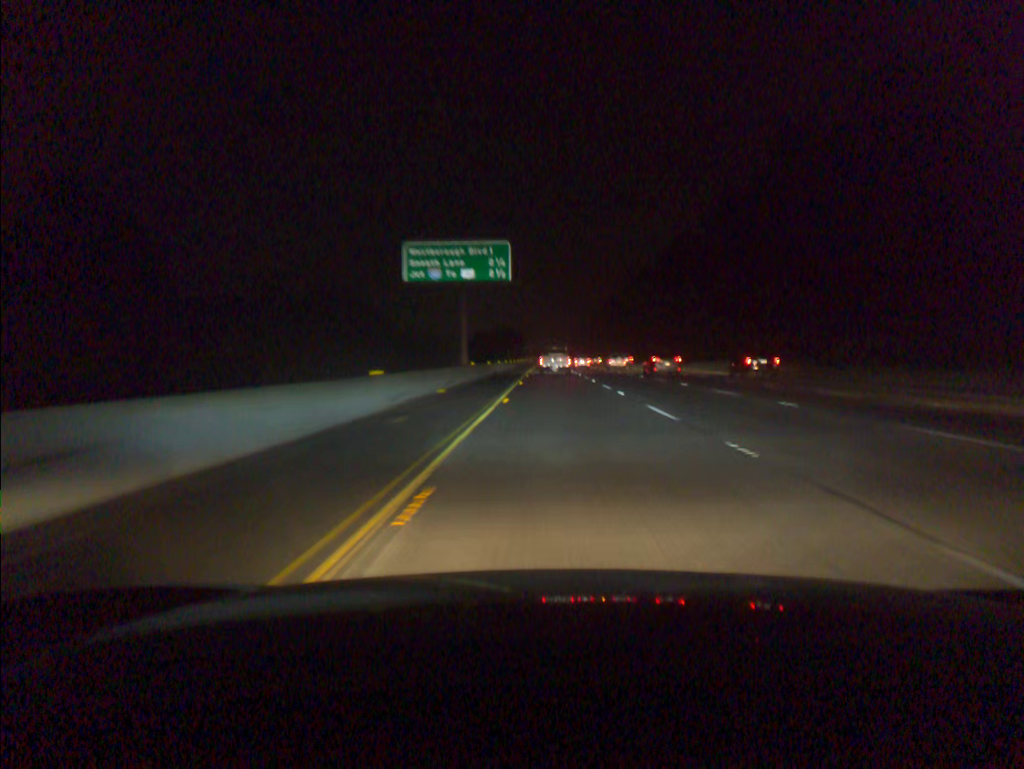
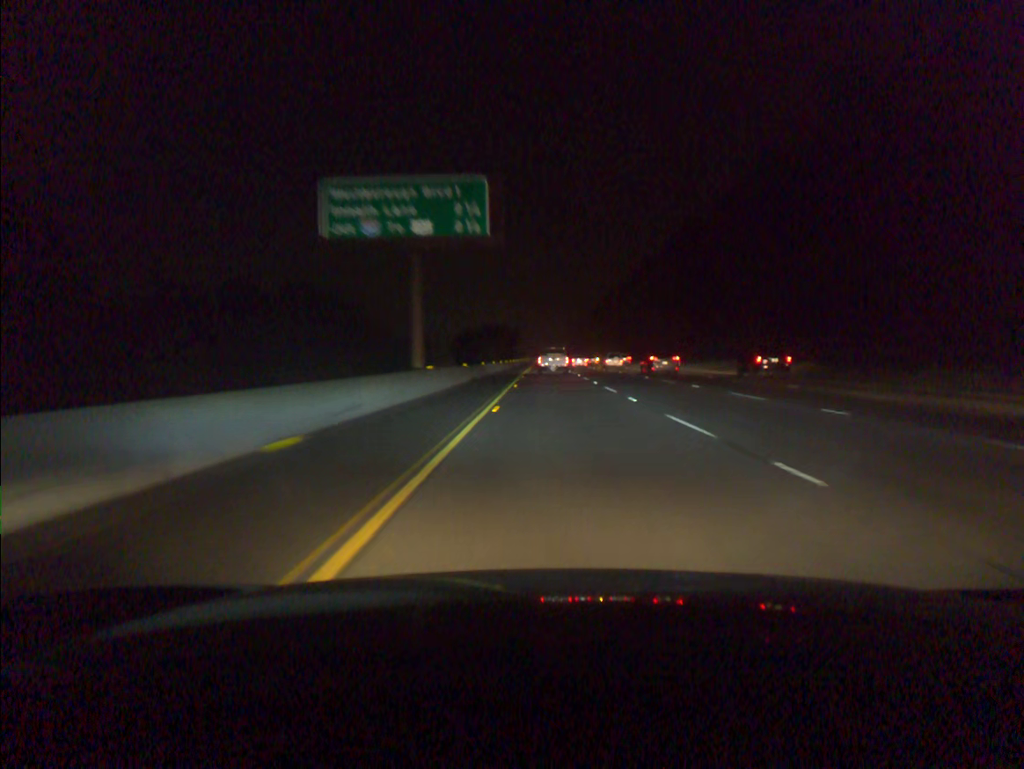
(0.0, +17.9) m; 0°
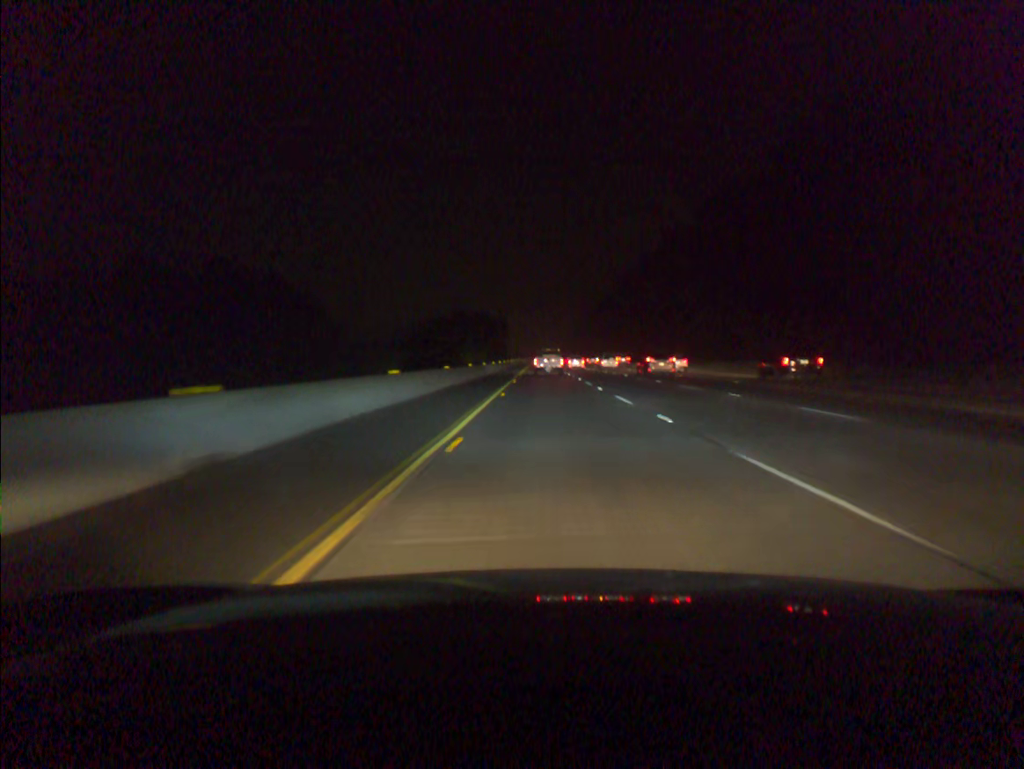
(+0.1, +36.1) m; 0°
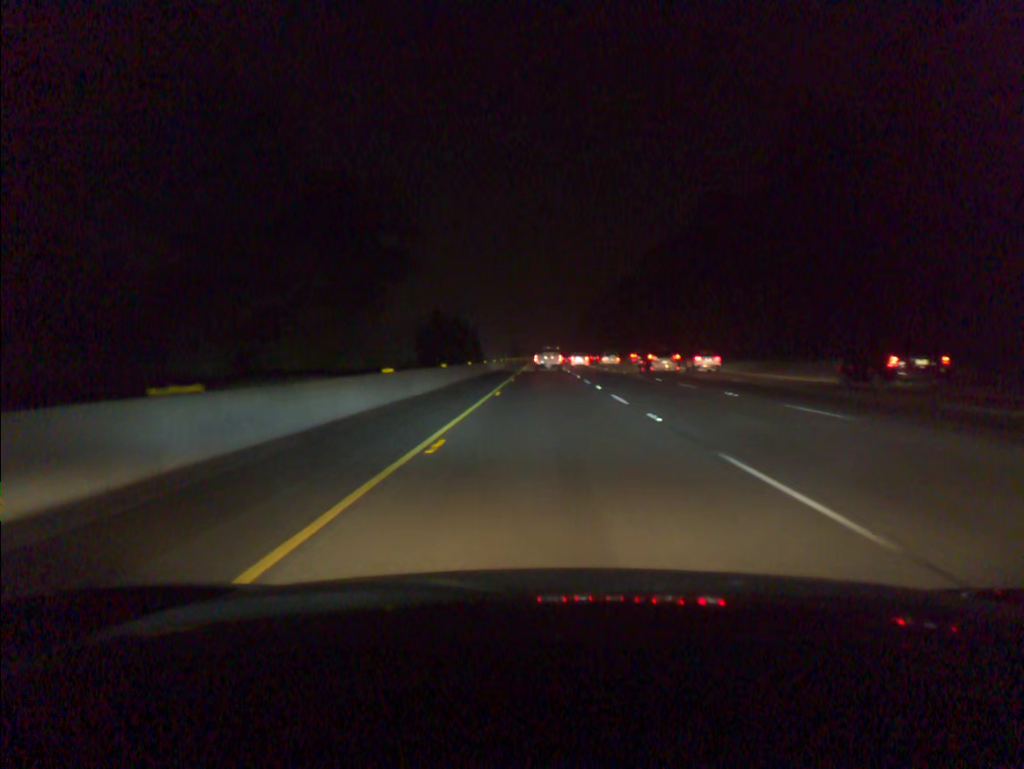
(-0.2, +73.2) m; 0°
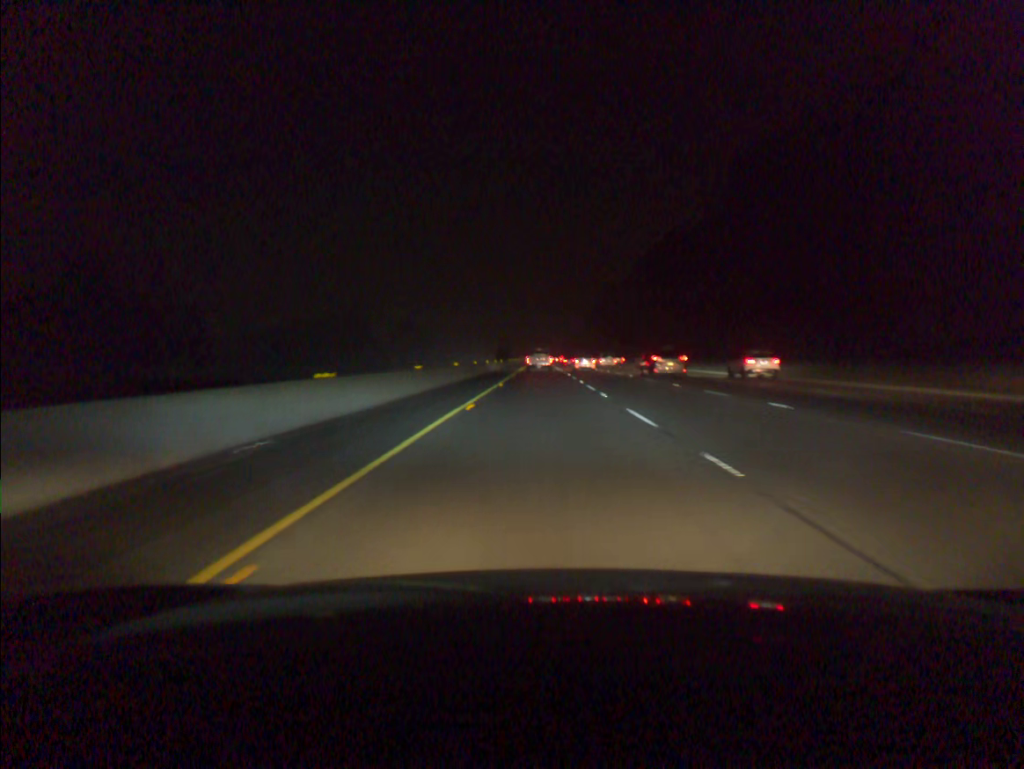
(+0.2, +94.2) m; 0°
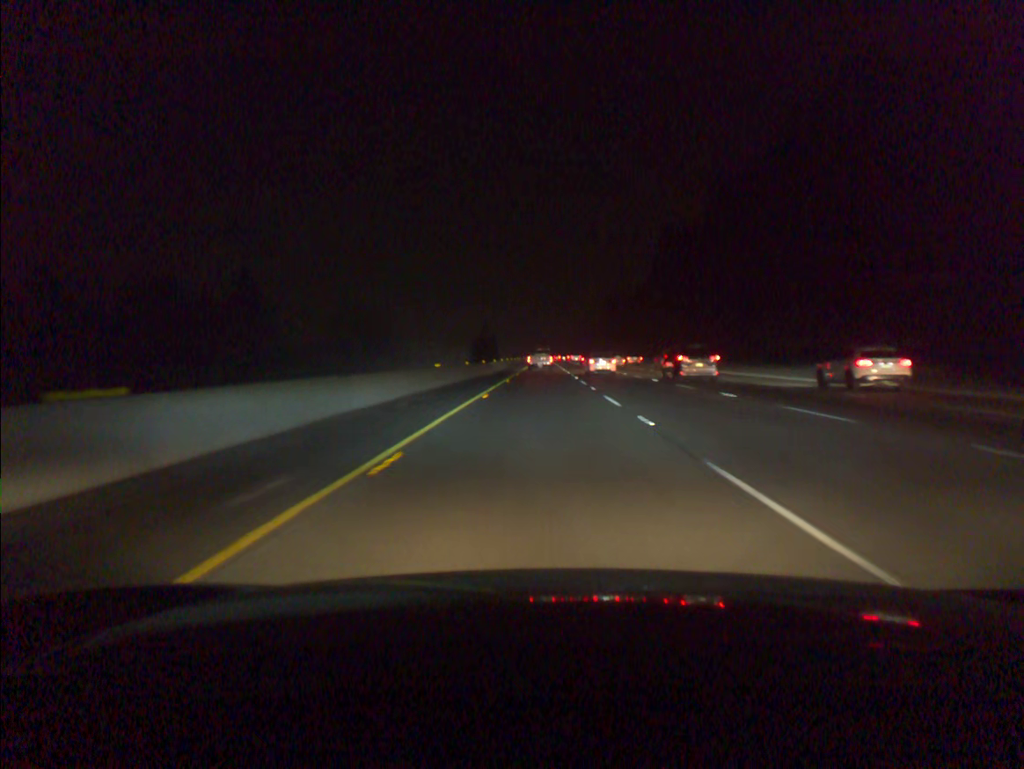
(-0.1, +96.9) m; 0°
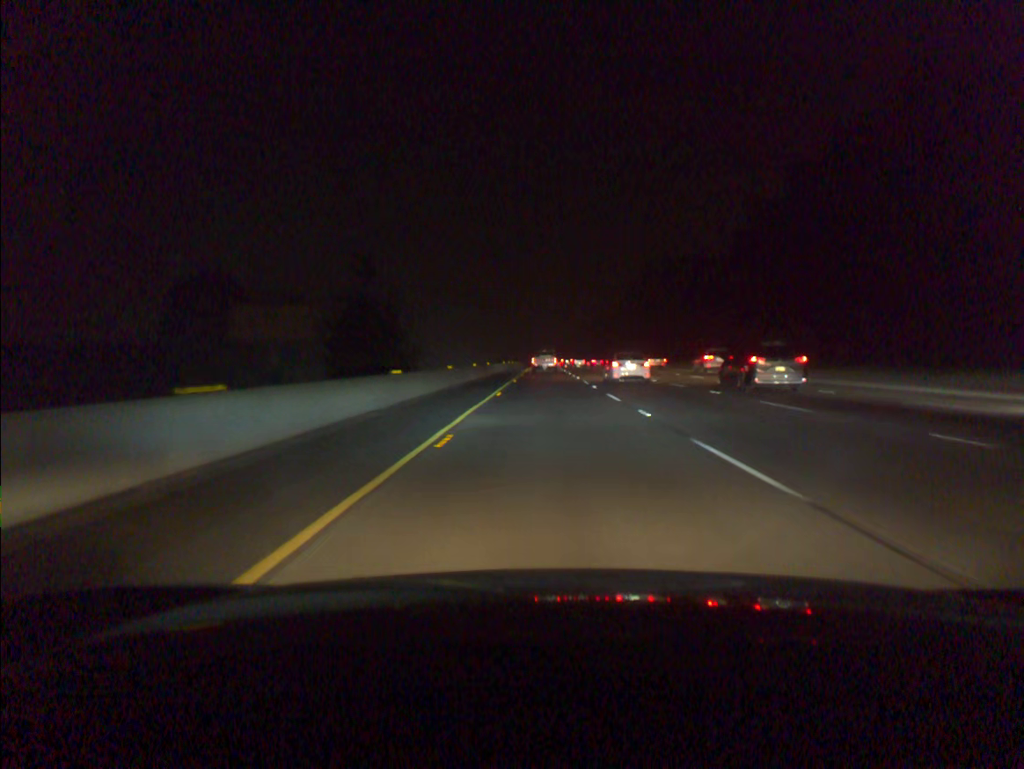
(+0.1, +99.5) m; 0°
